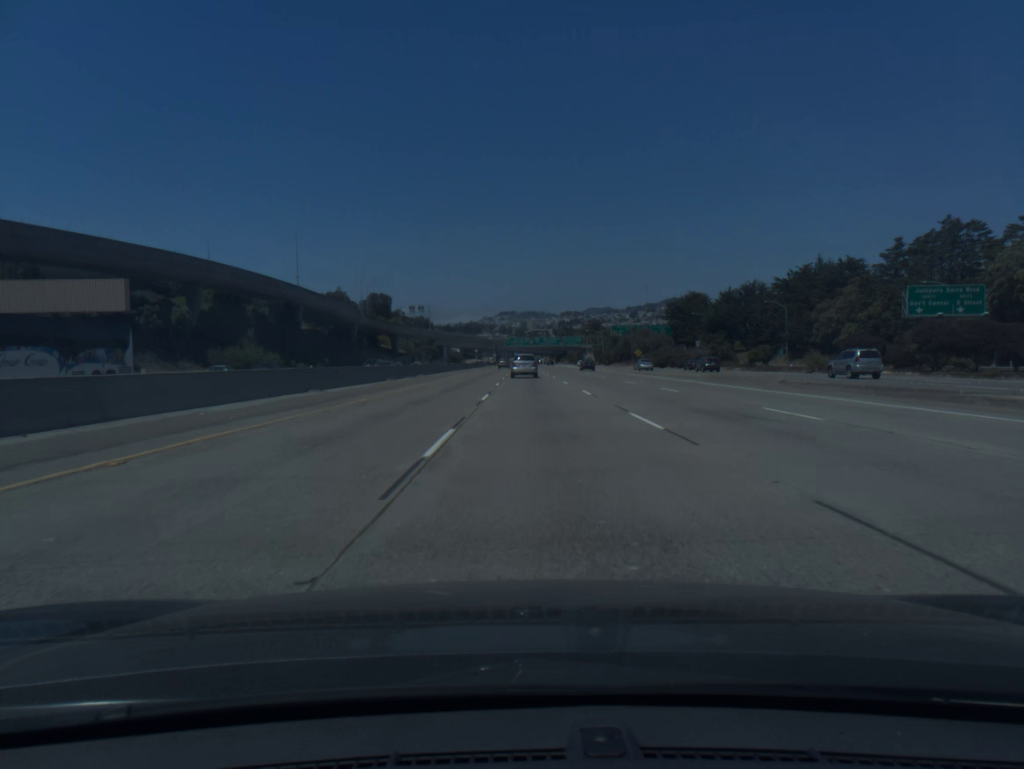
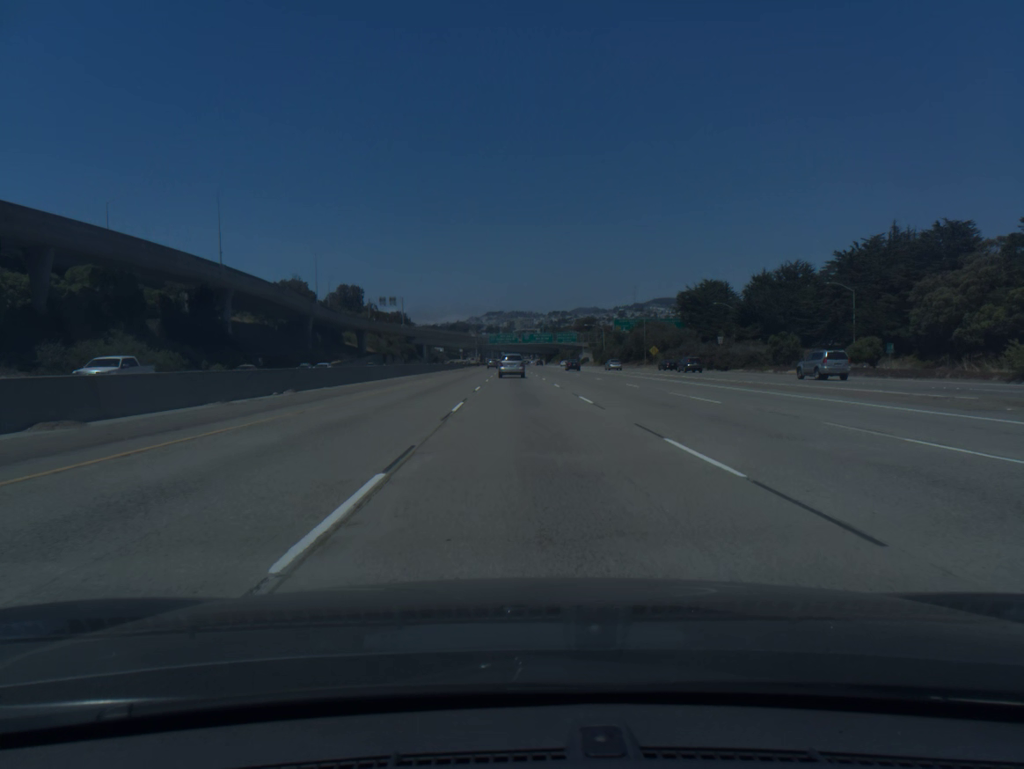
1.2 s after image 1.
(+0.2, +34.6) m; +1°
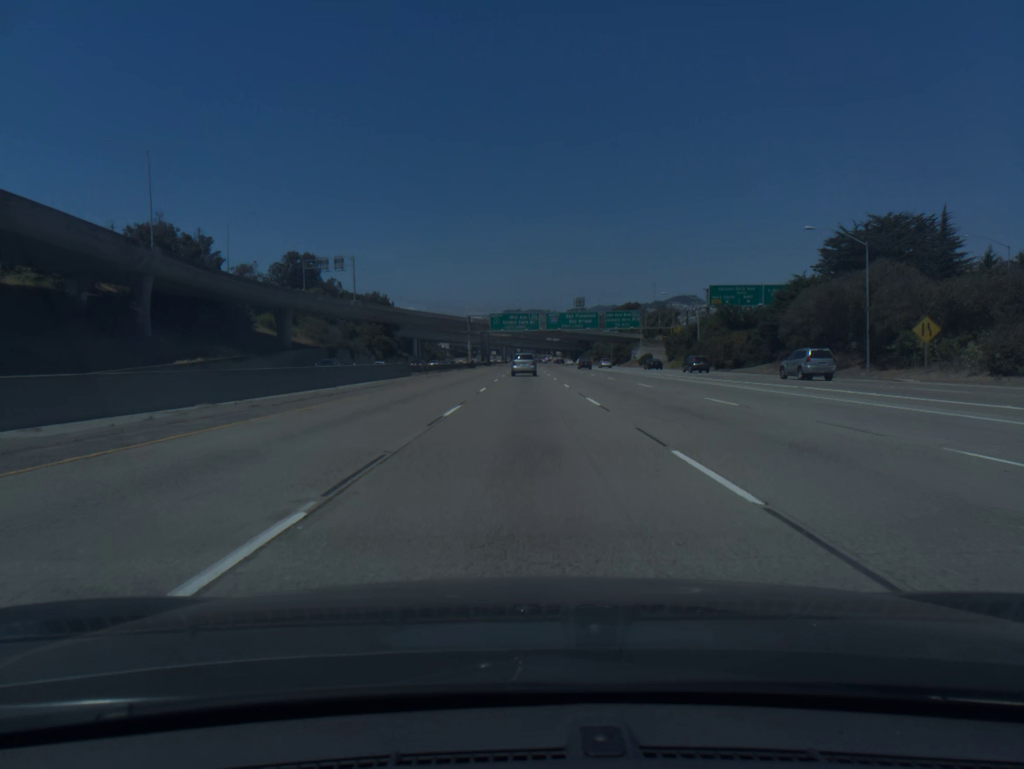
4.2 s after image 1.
(-0.6, +86.9) m; -1°
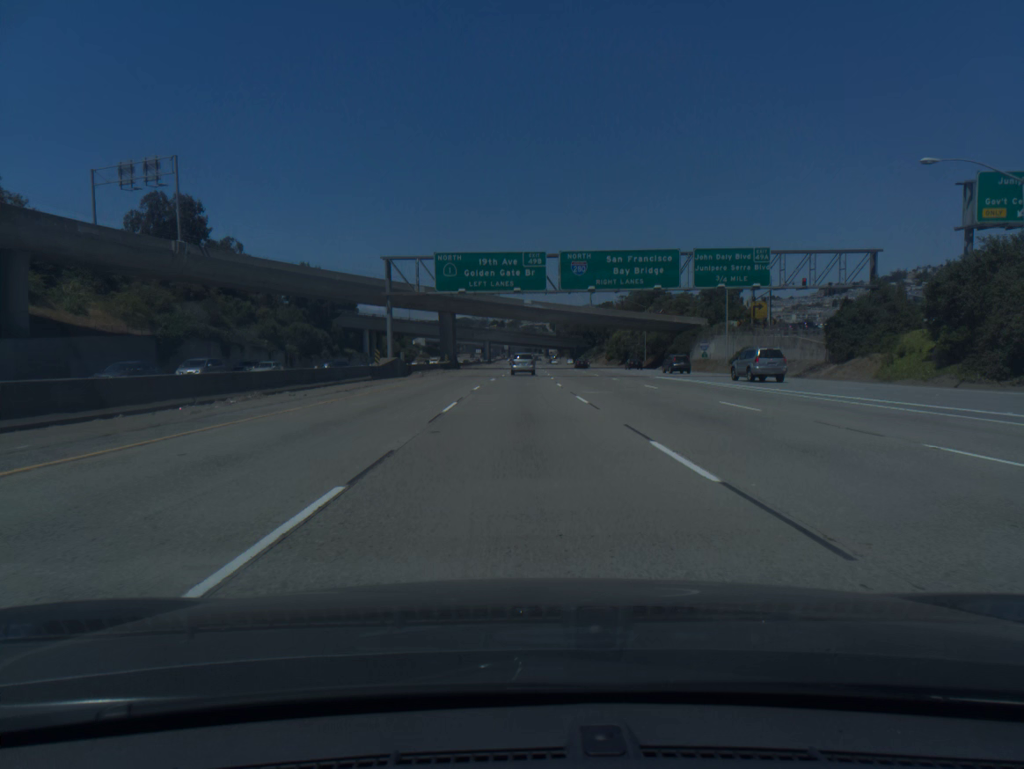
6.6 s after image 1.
(+0.5, +70.0) m; +1°
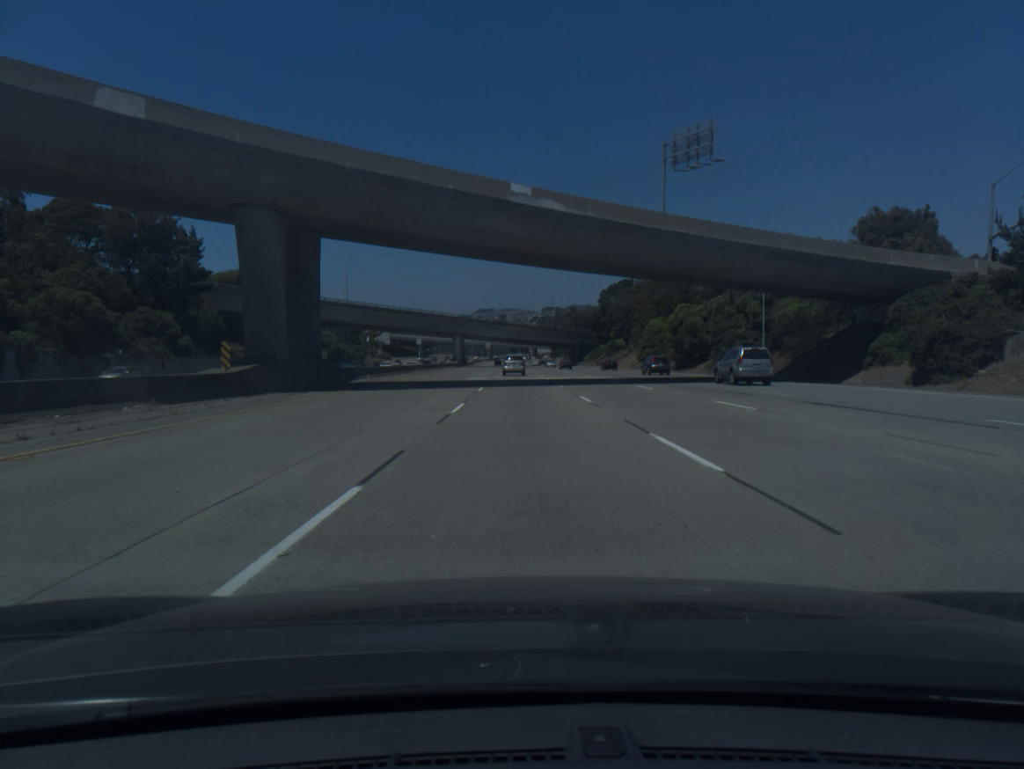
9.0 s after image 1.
(+0.4, +70.7) m; +1°
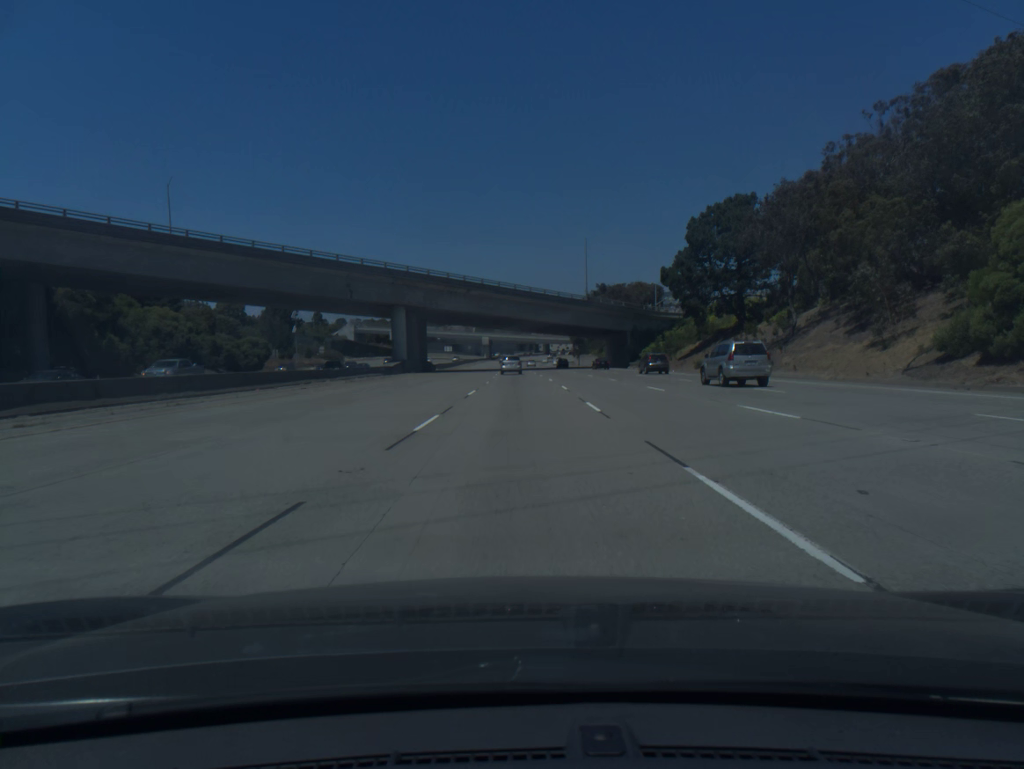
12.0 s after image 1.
(+0.2, +89.5) m; -1°
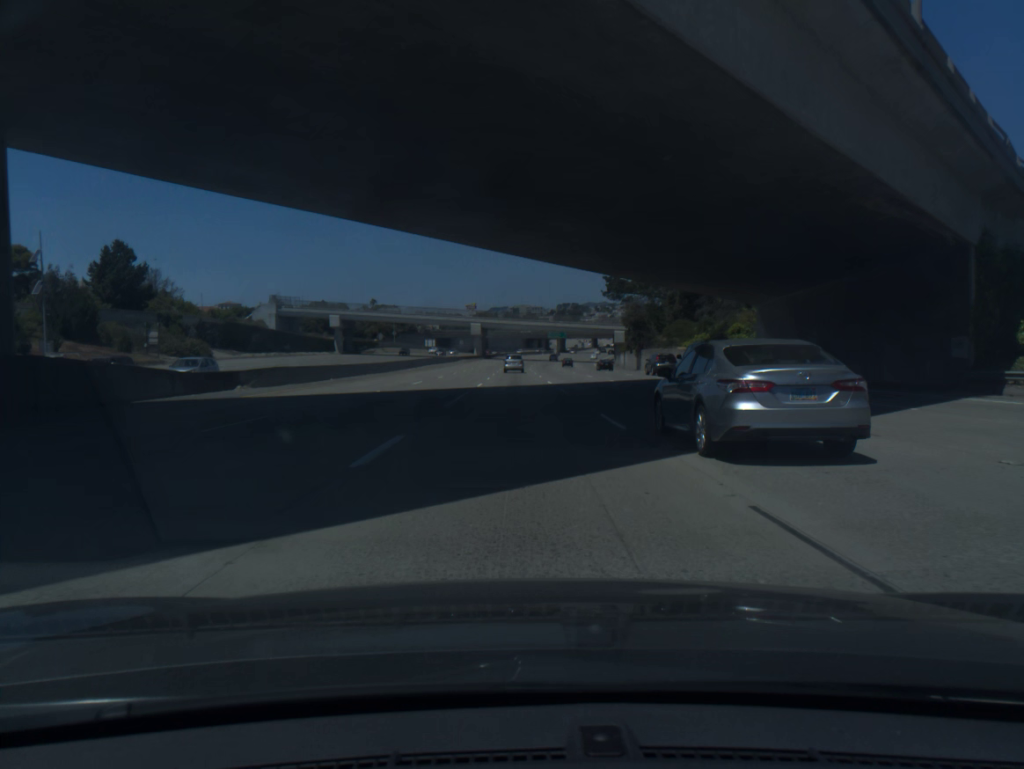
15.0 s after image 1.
(-0.6, +90.3) m; 0°
